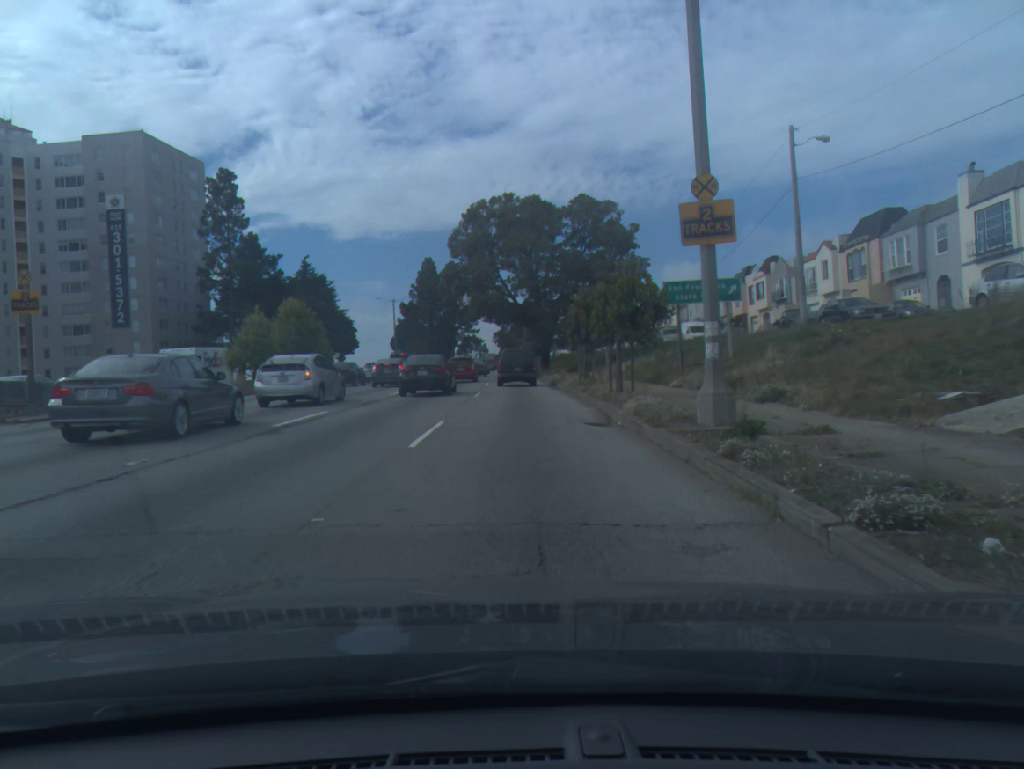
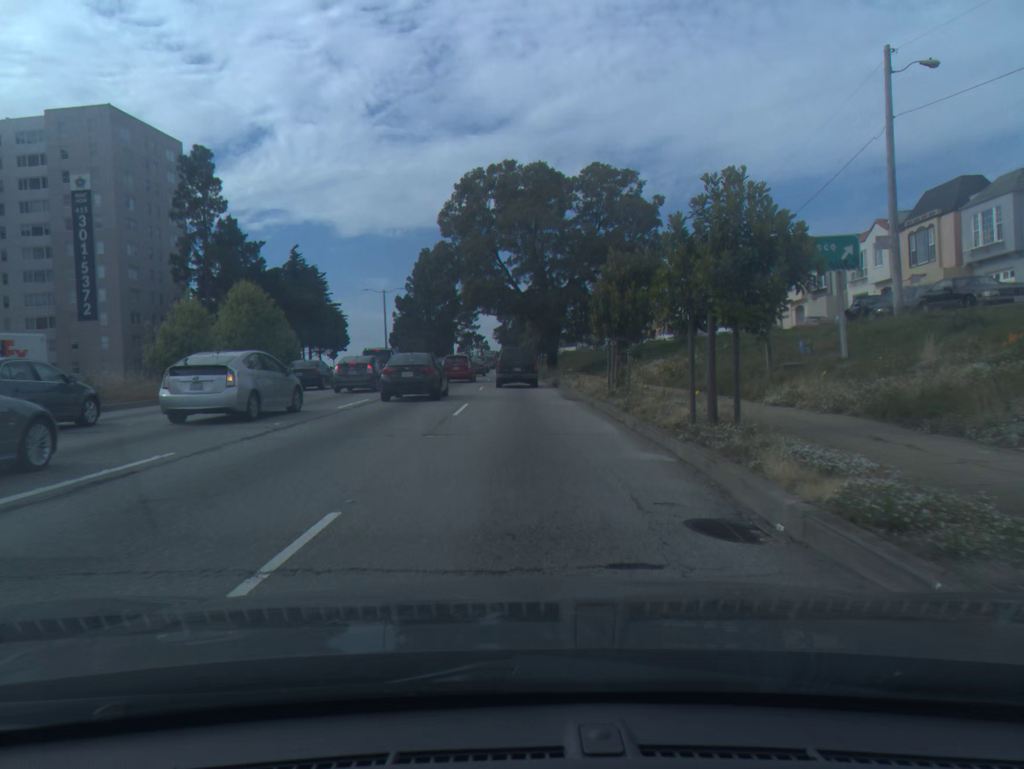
(0.0, +8.9) m; 0°
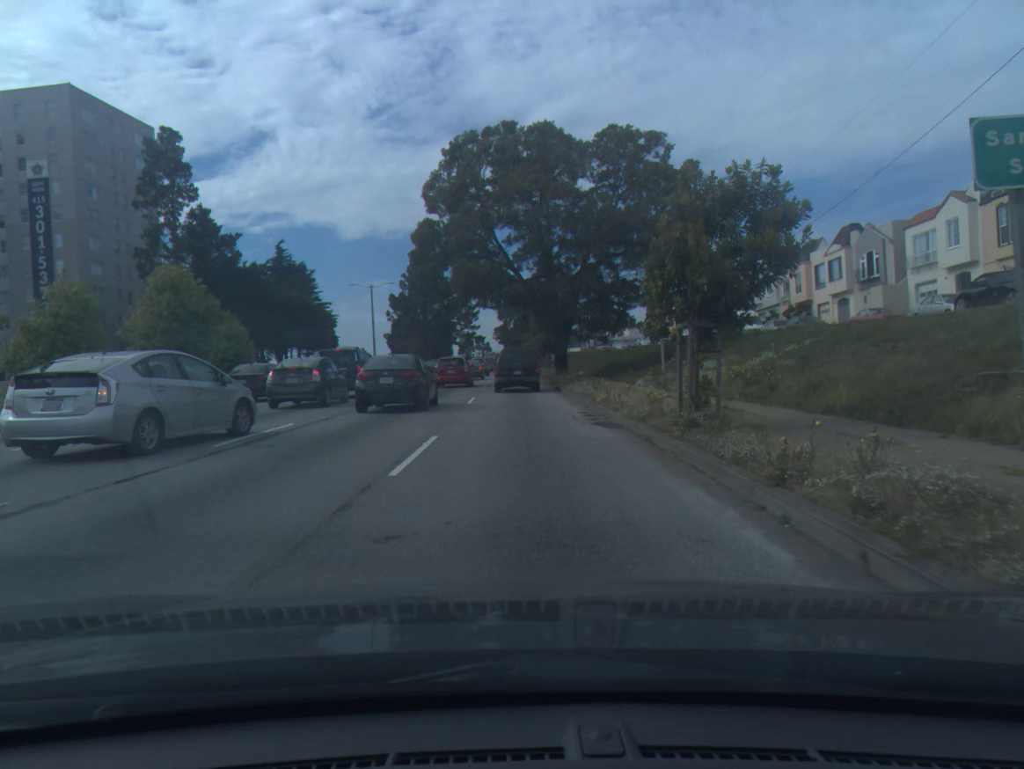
(0.0, +8.5) m; 0°
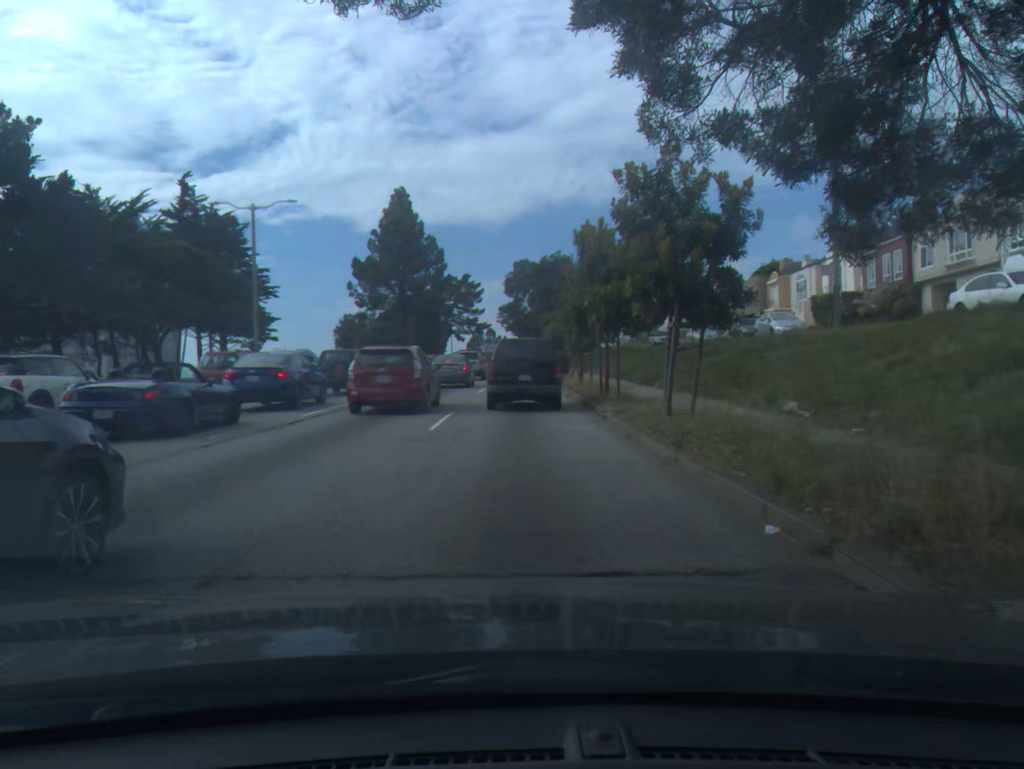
(-0.1, +38.9) m; -1°
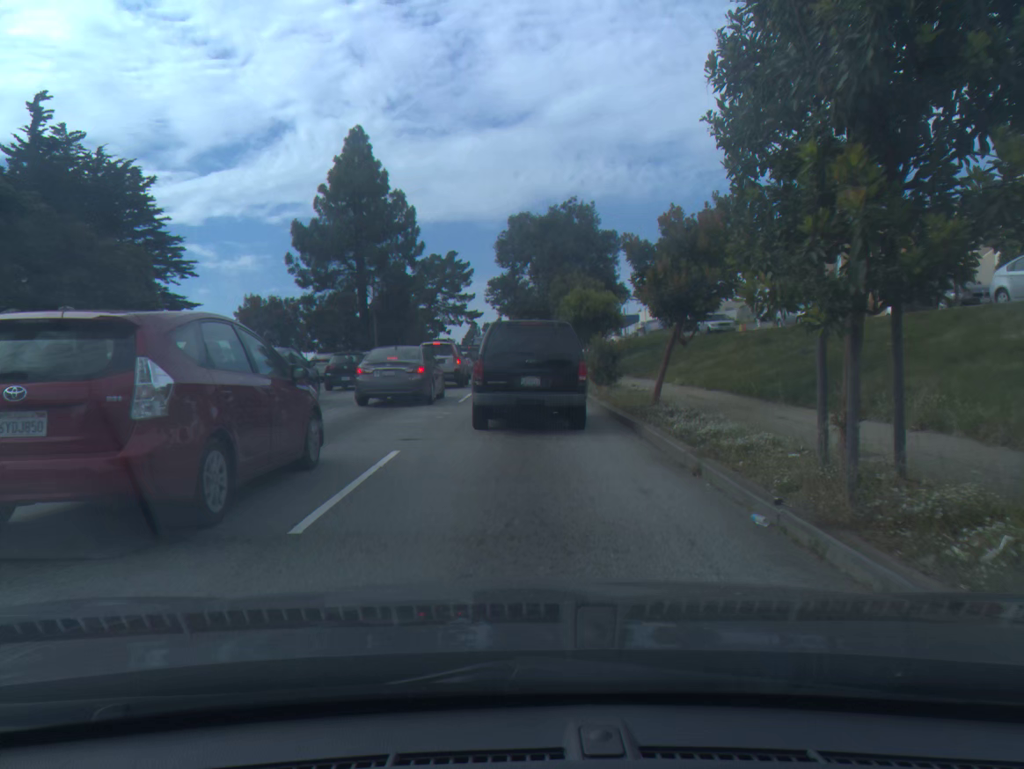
(+0.1, +23.7) m; 0°
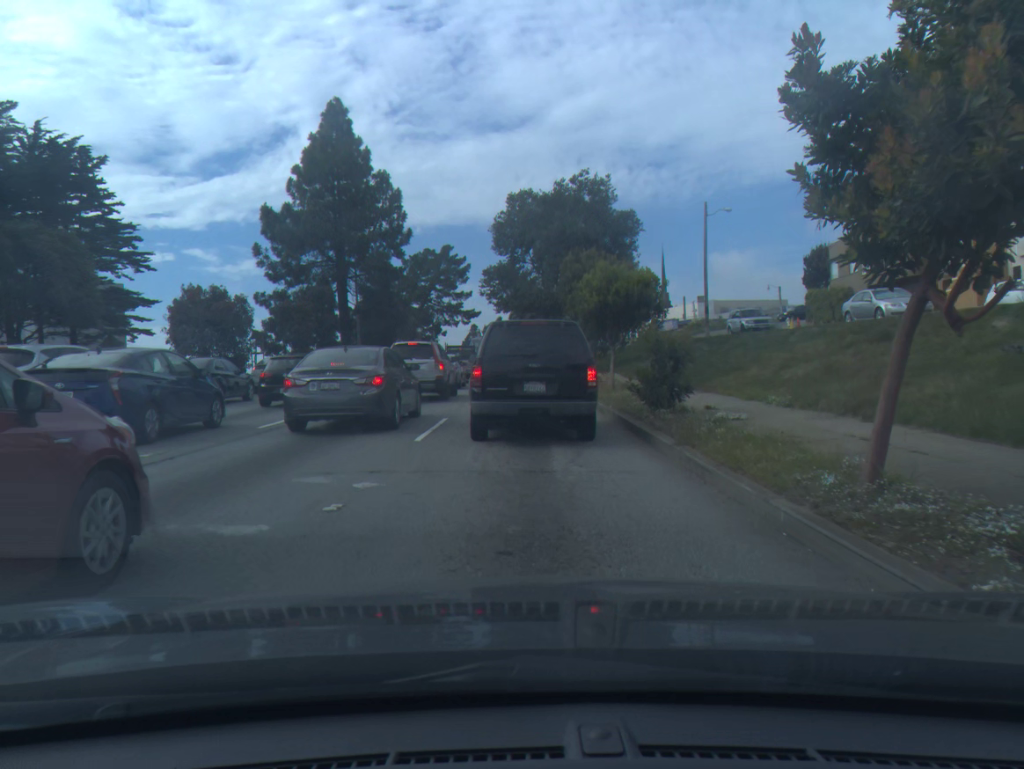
(0.0, +8.9) m; 0°
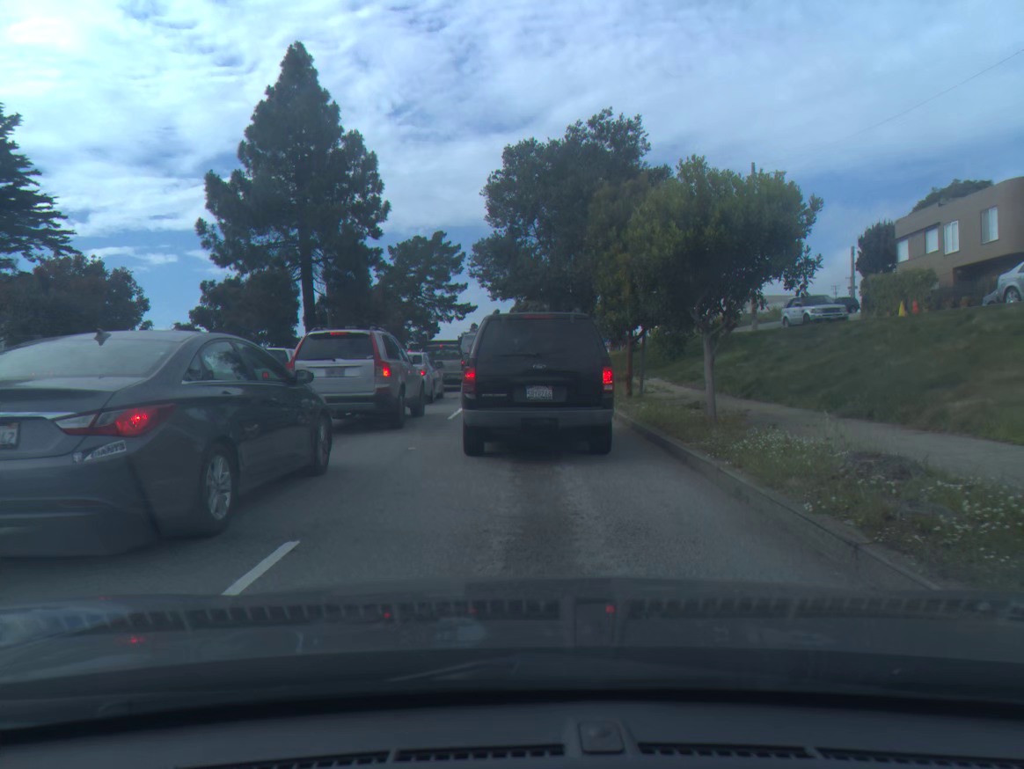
(0.0, +10.8) m; 0°
